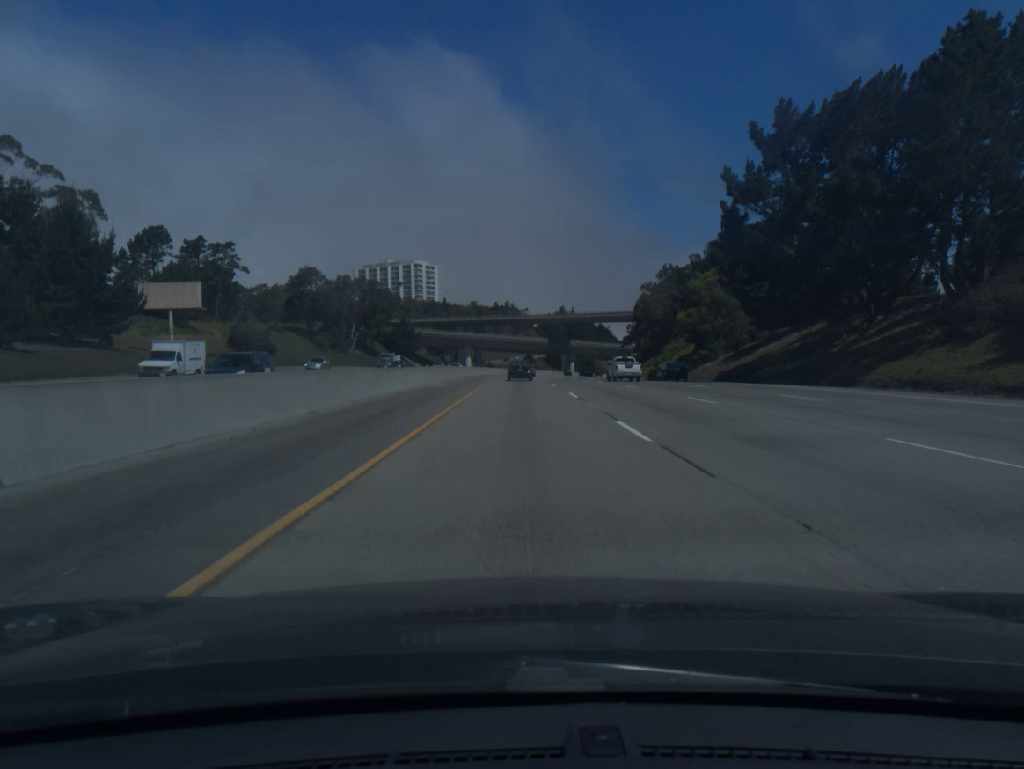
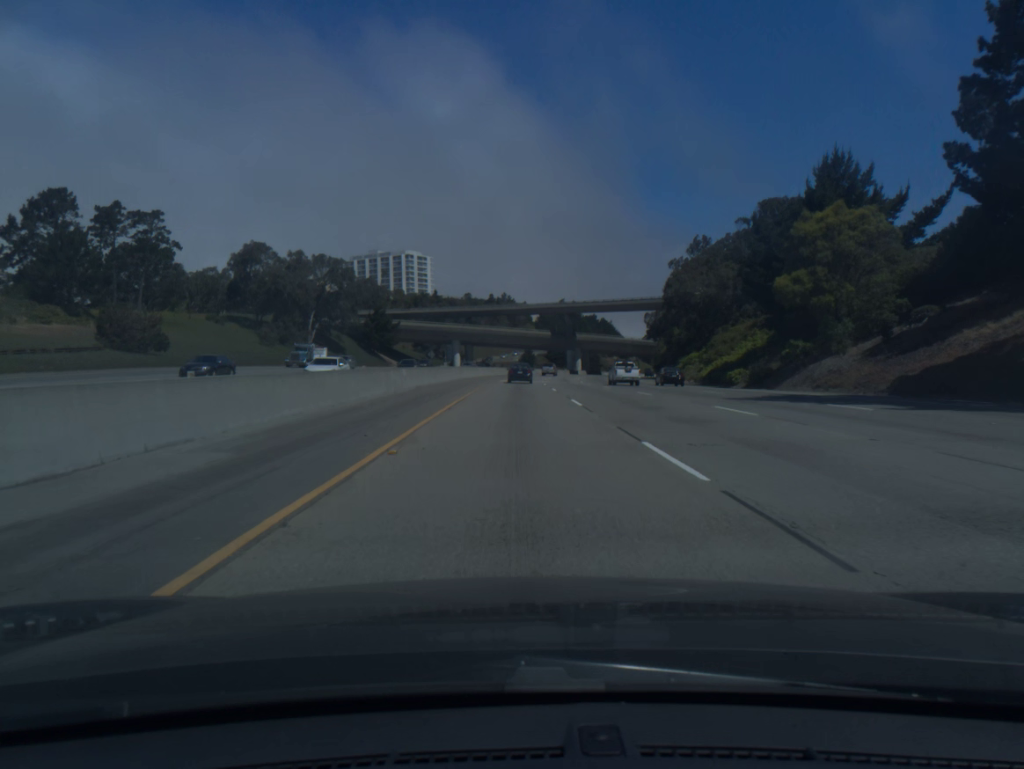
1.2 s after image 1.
(+0.1, +33.0) m; 0°
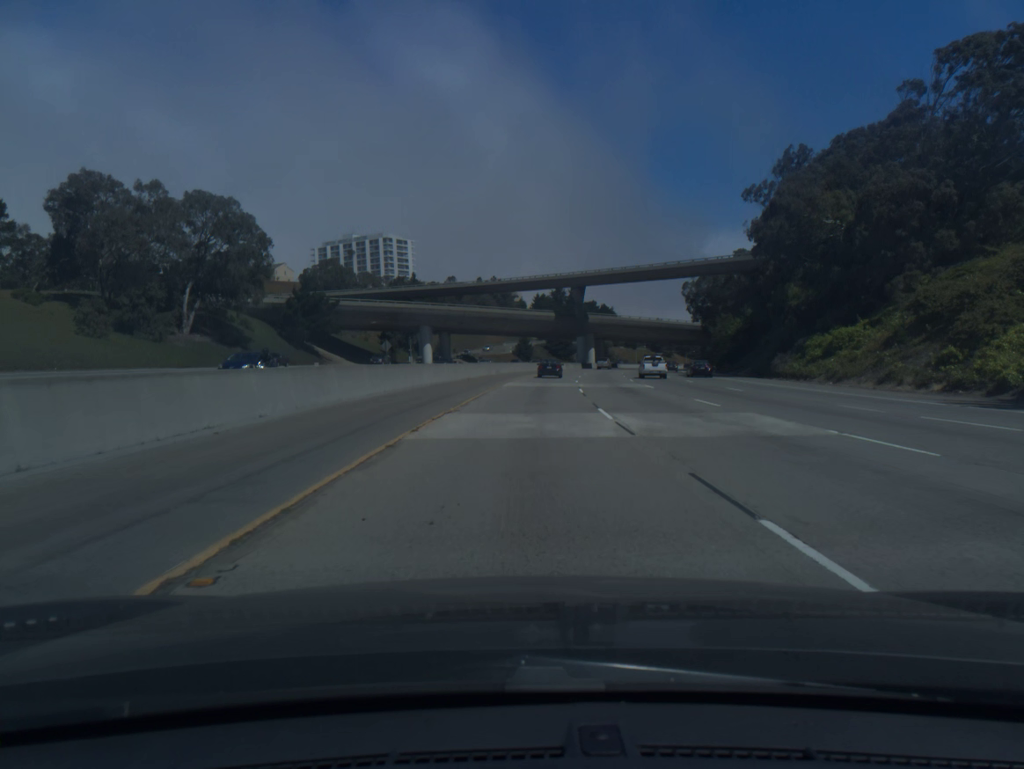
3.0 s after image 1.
(0.0, +49.5) m; 0°
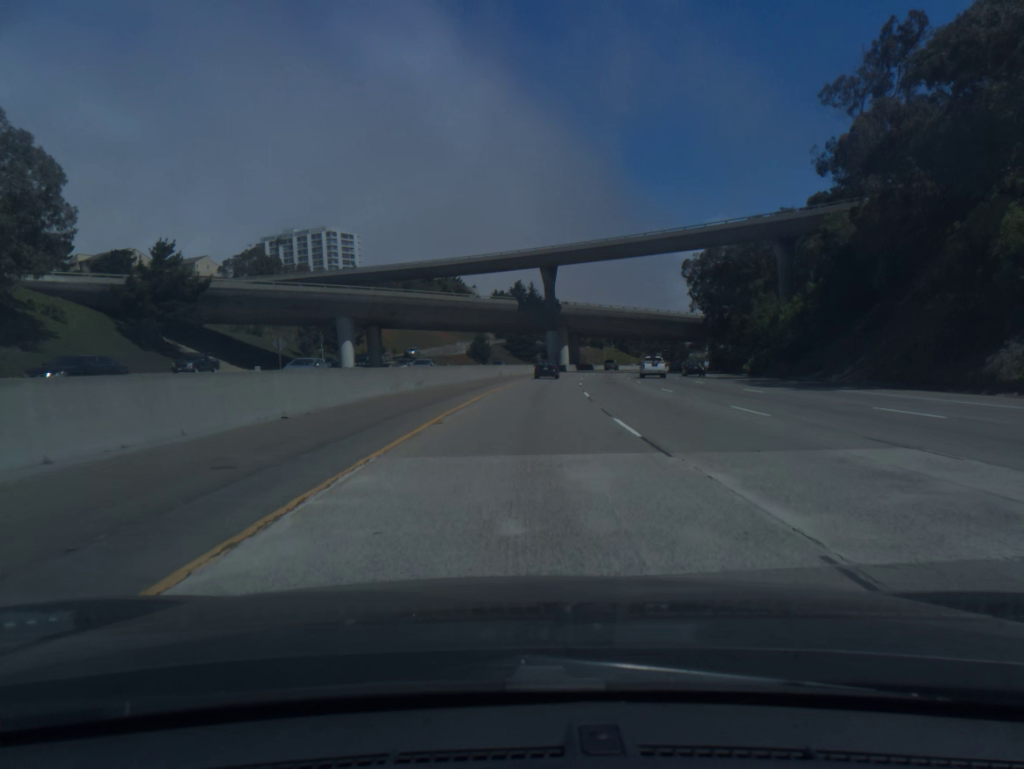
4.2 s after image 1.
(+0.8, +33.2) m; +3°
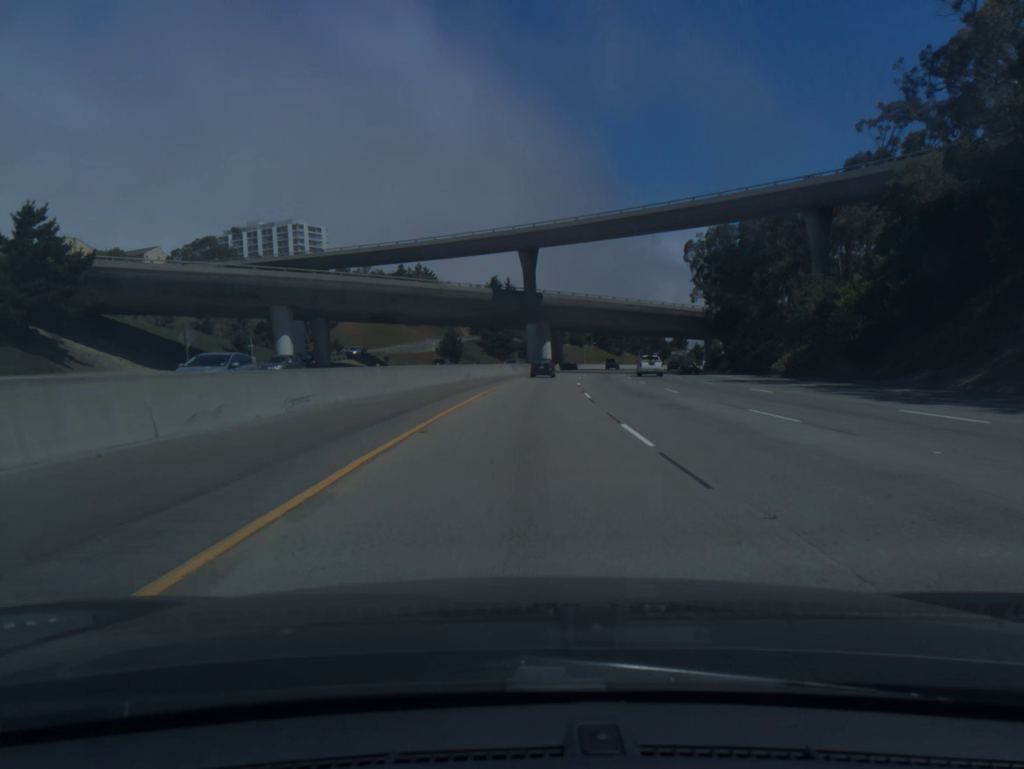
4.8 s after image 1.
(+0.2, +16.6) m; +2°
